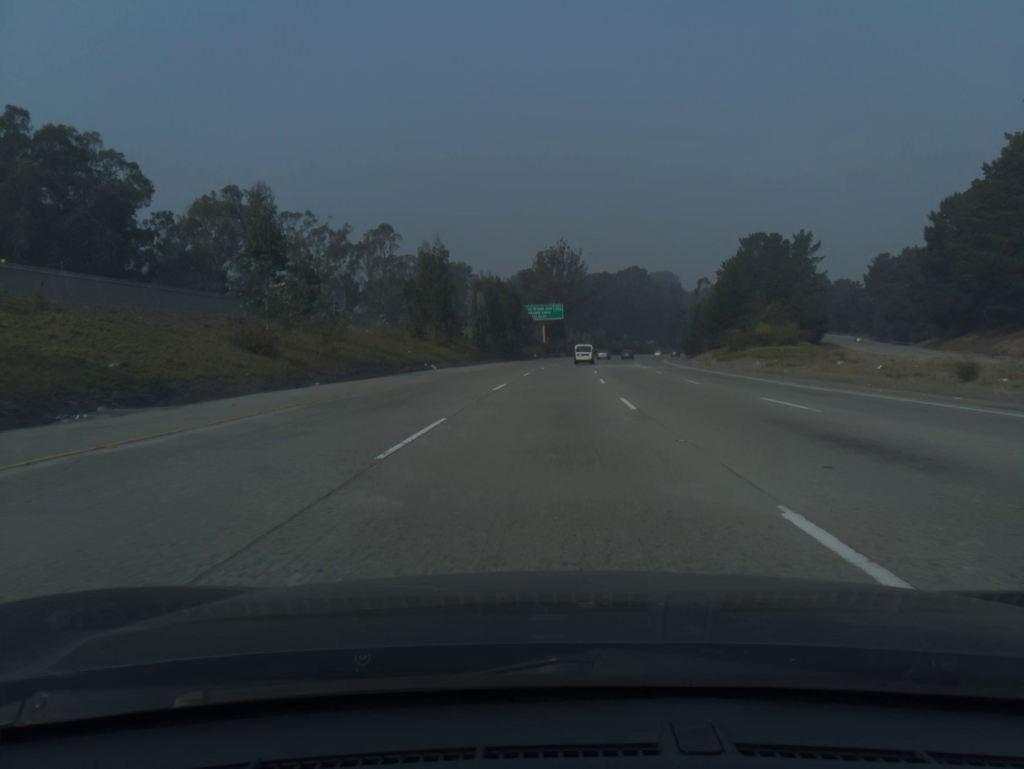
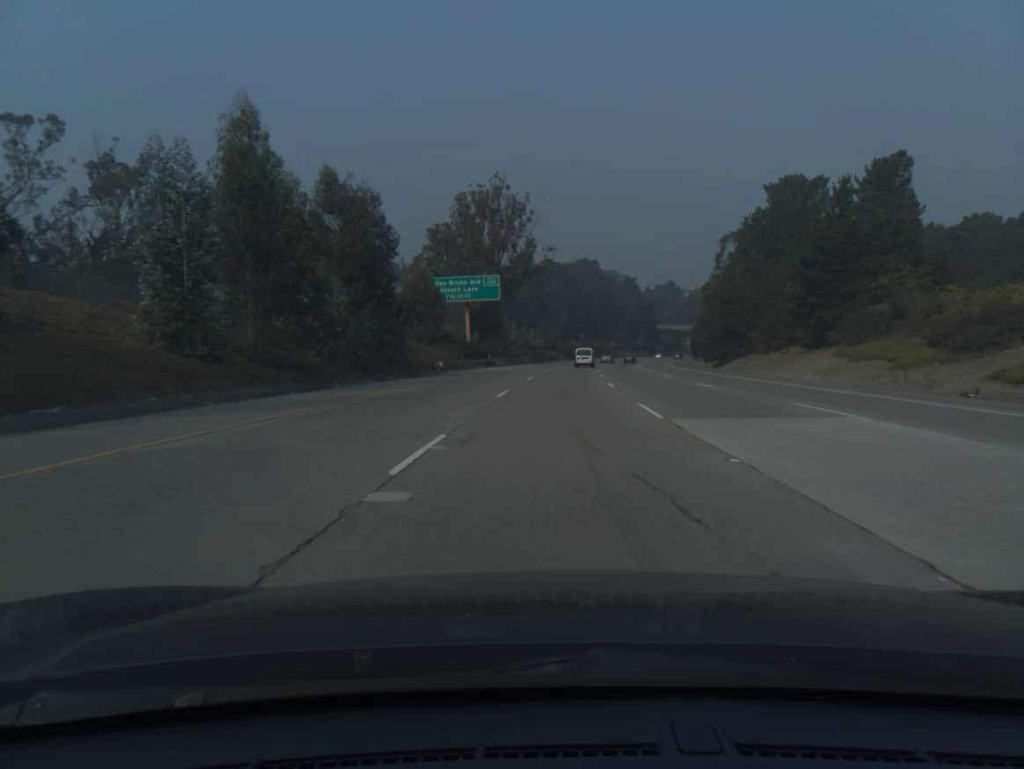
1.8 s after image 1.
(+2.0, +60.3) m; +4°
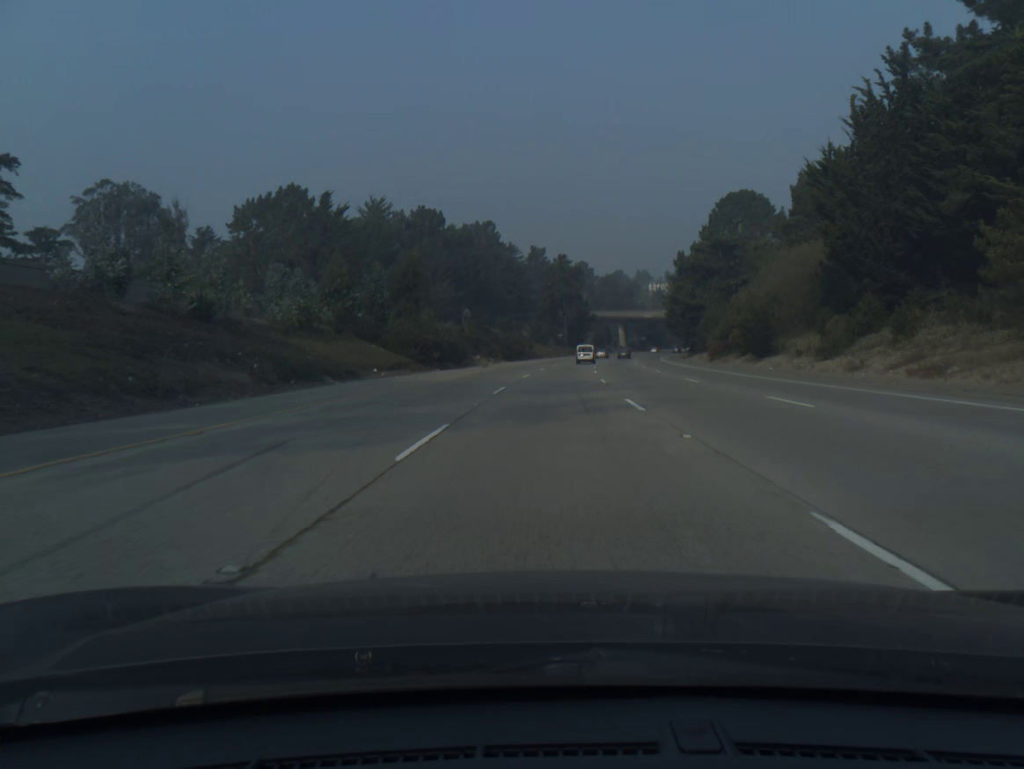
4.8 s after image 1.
(+6.7, +100.9) m; +7°
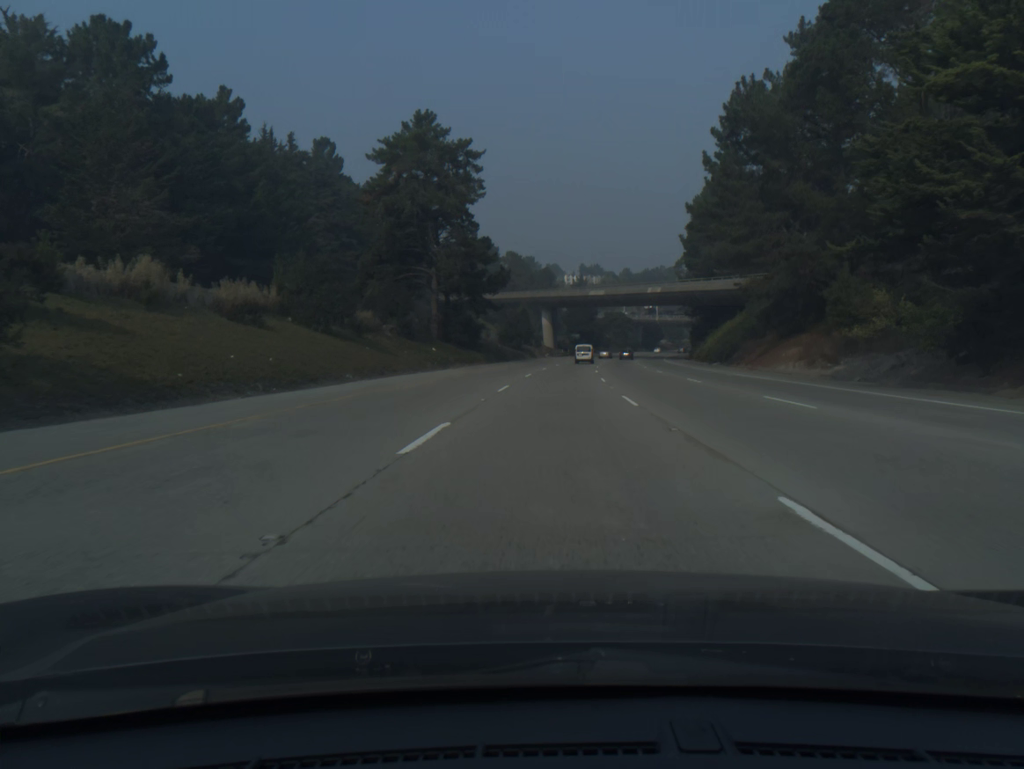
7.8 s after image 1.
(+6.1, +101.1) m; +7°
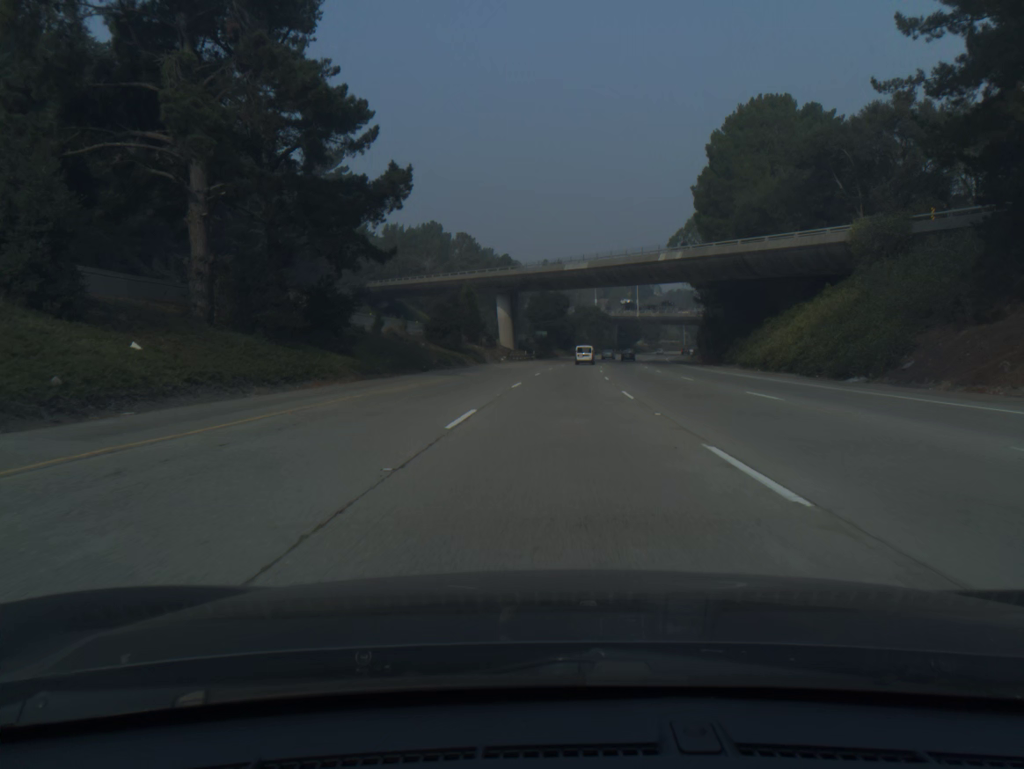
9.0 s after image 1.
(+1.0, +40.6) m; +3°
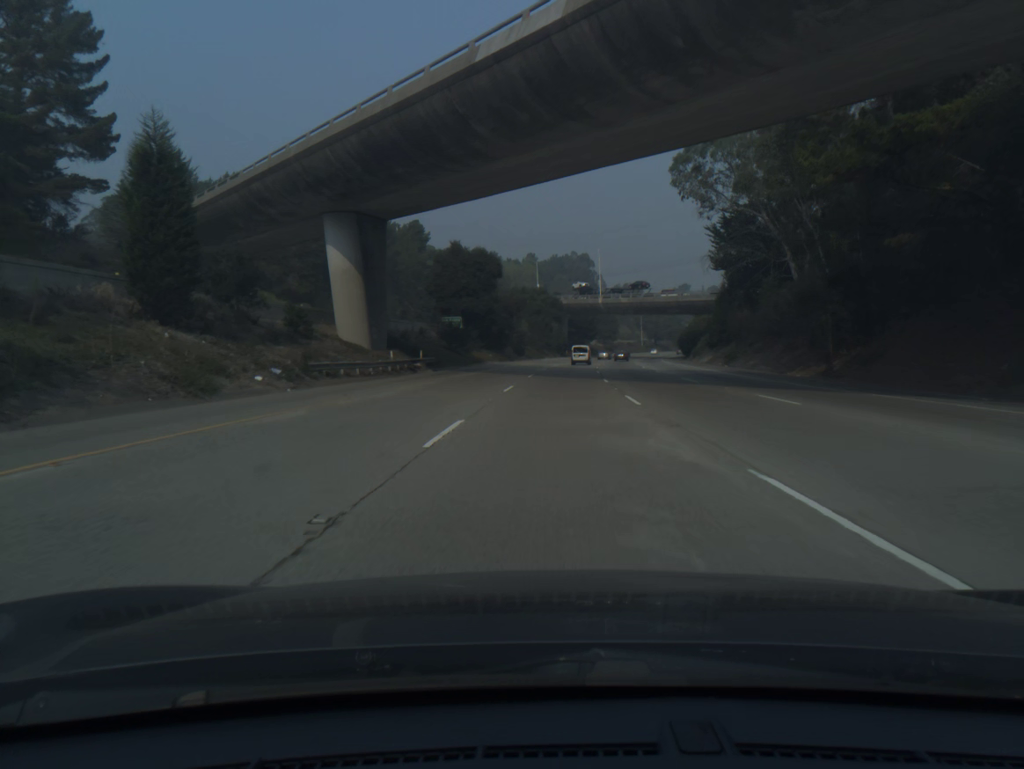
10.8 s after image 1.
(+2.5, +60.8) m; +5°
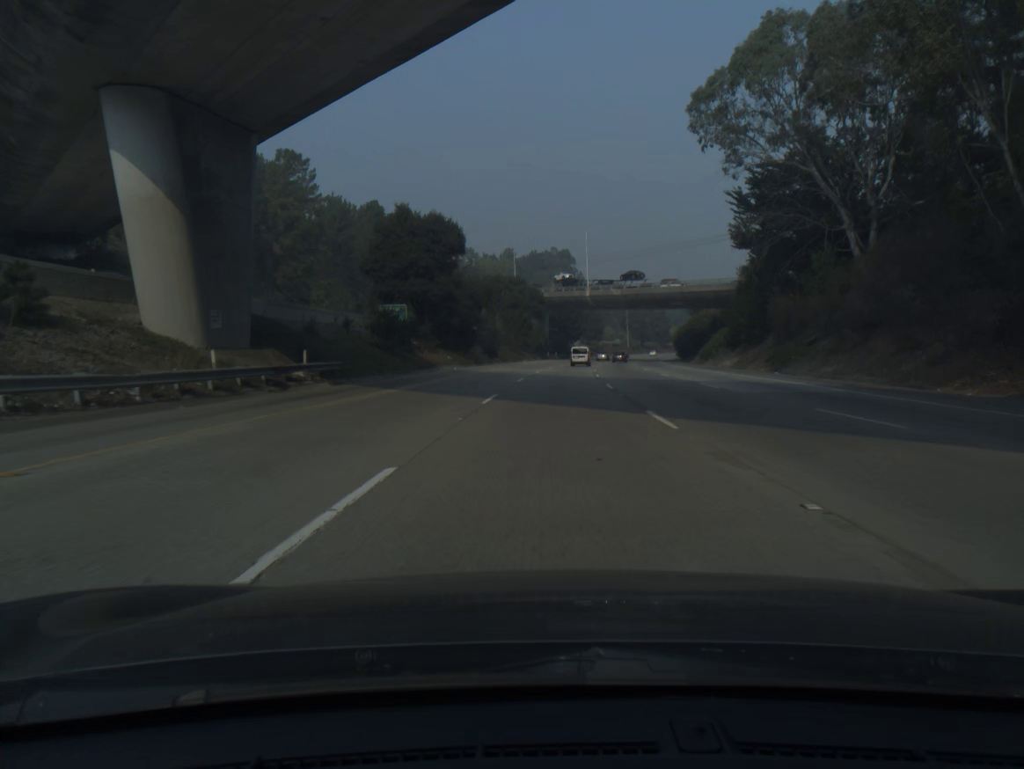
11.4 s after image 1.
(+0.3, +20.2) m; +2°
